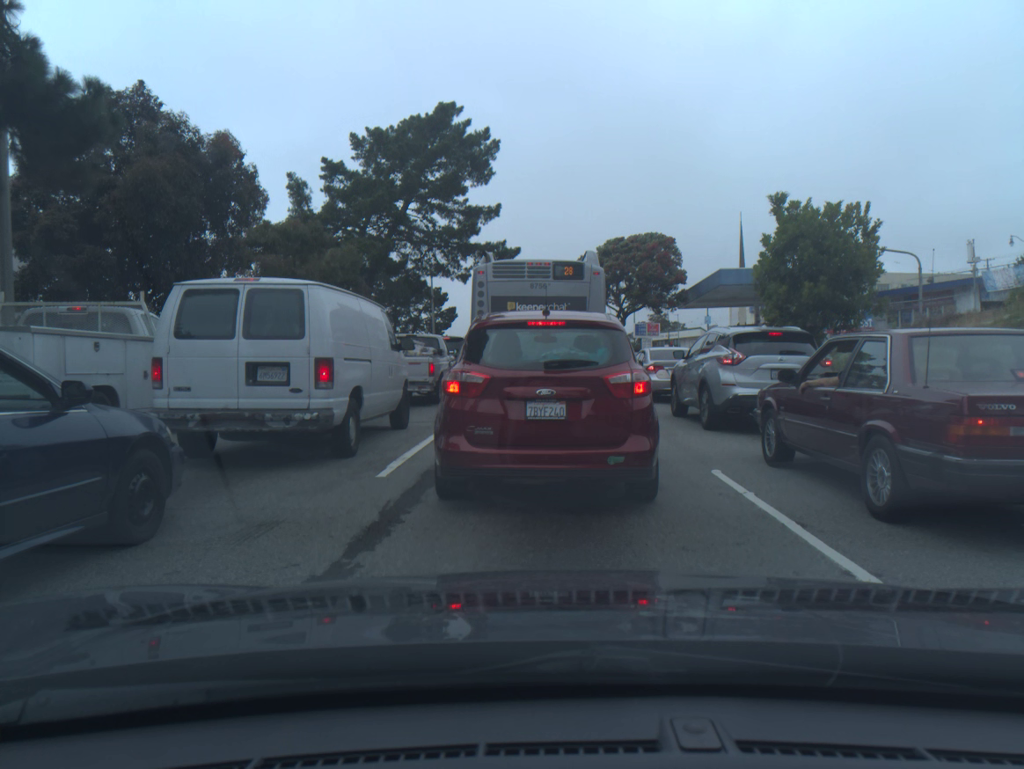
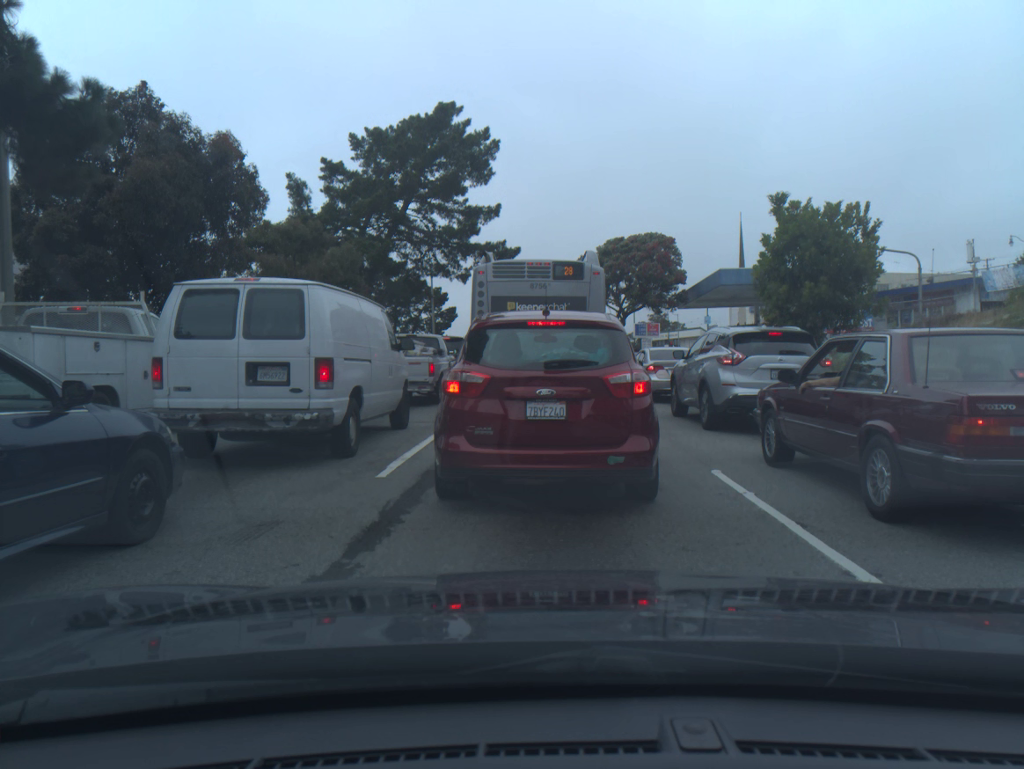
(0.0, 0.0) m; 0°
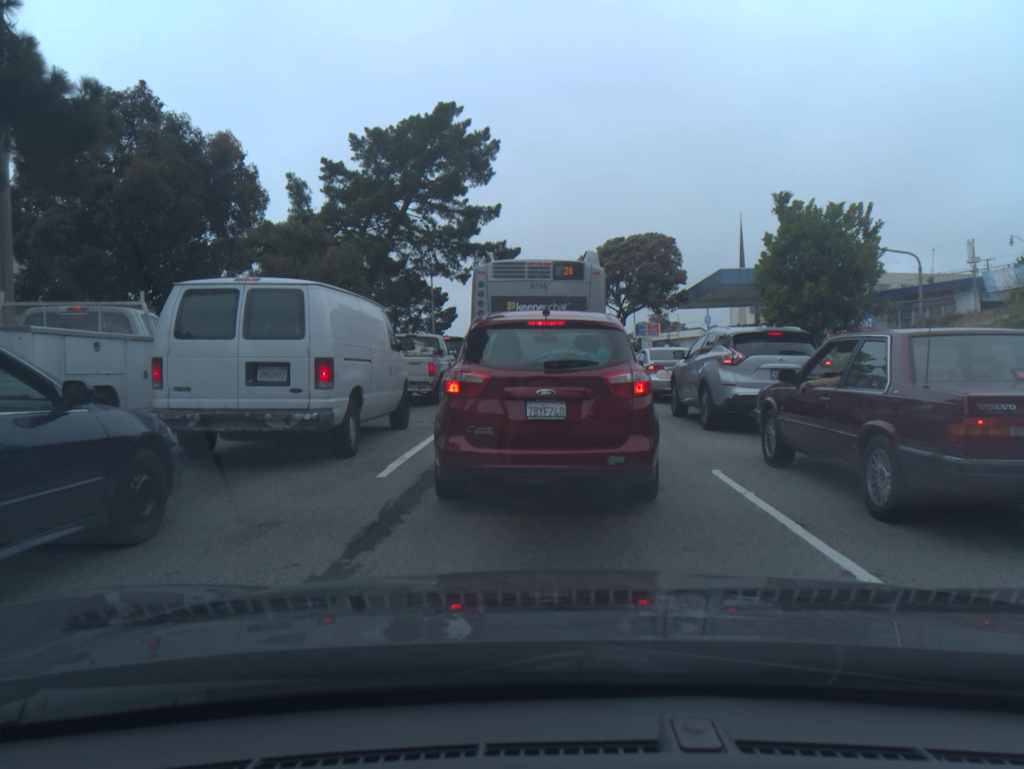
(0.0, 0.0) m; 0°
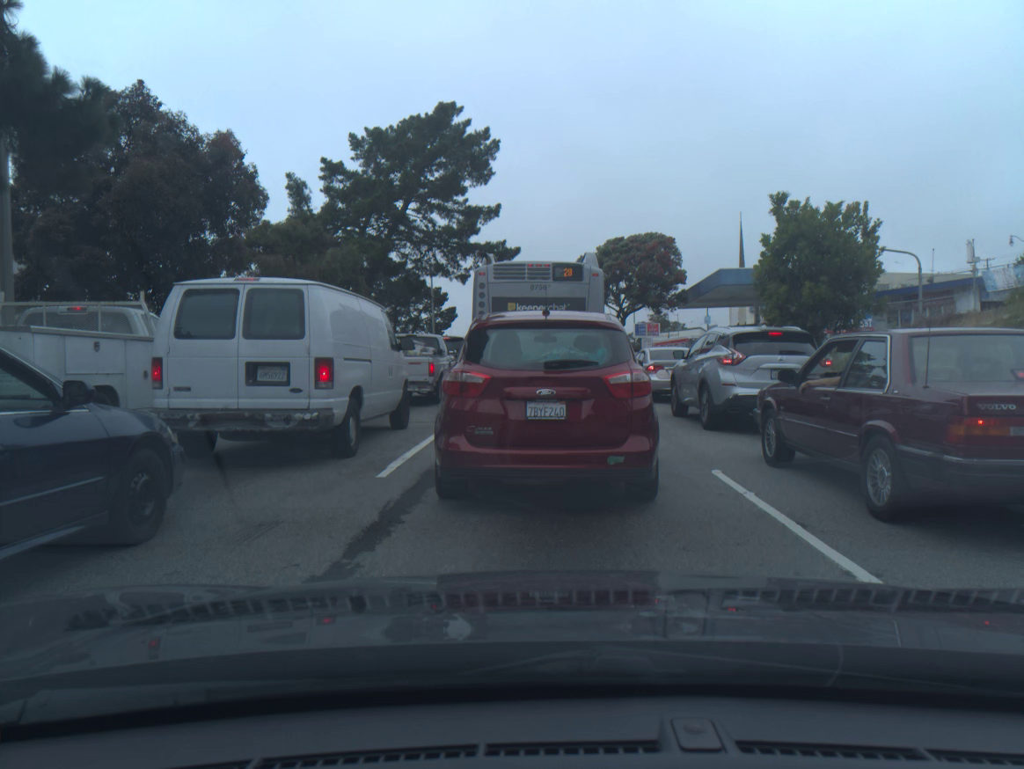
(0.0, -0.1) m; 0°
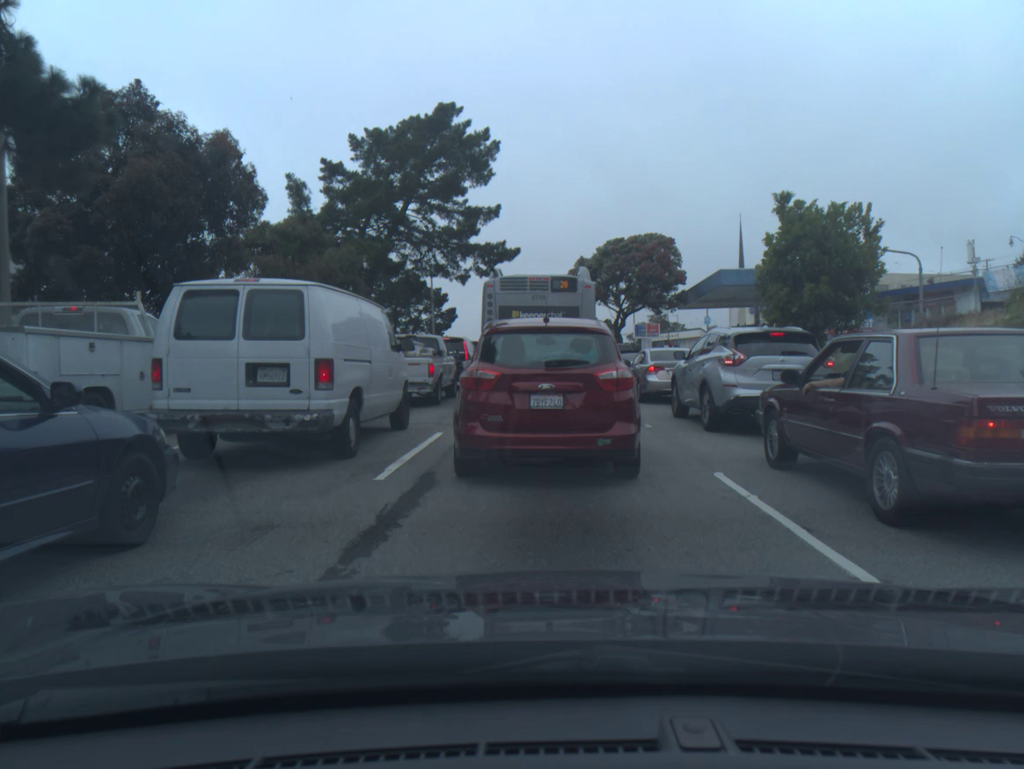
(+0.1, 0.0) m; 0°
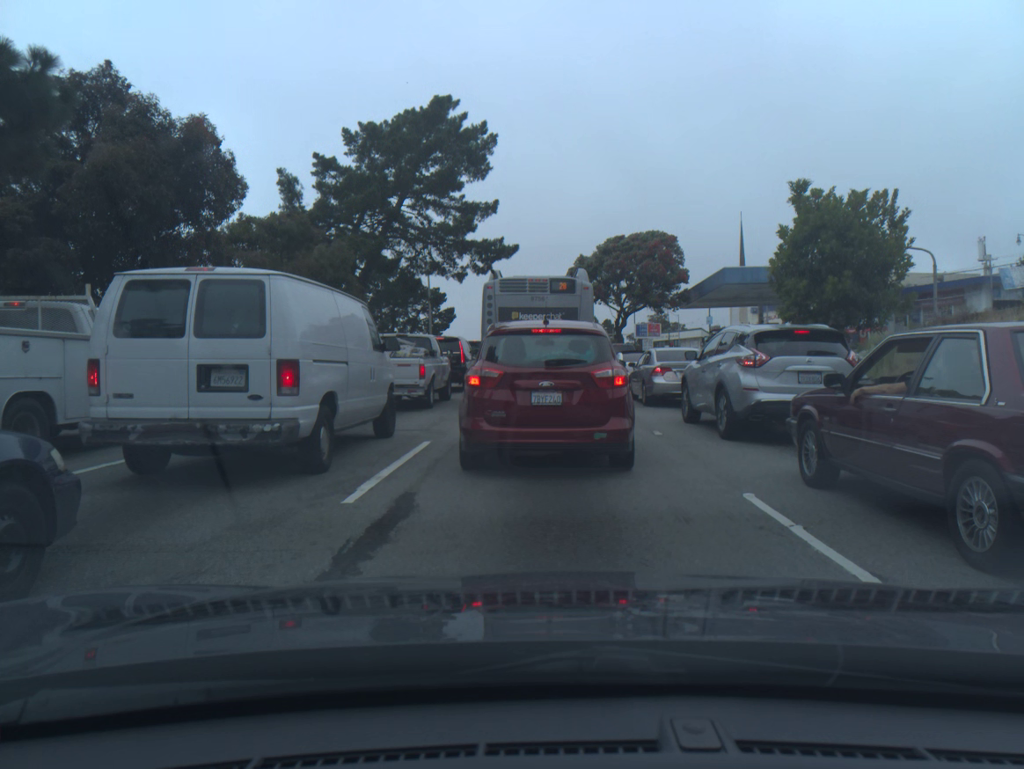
(0.0, +1.1) m; 0°
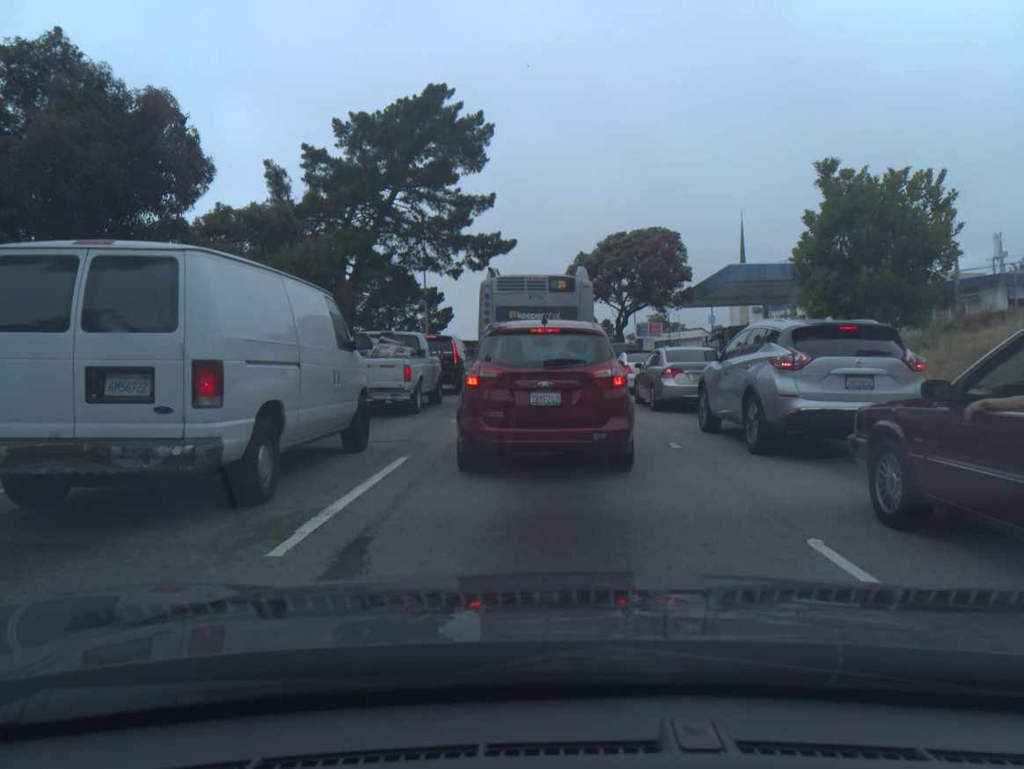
(0.0, +1.7) m; 0°
